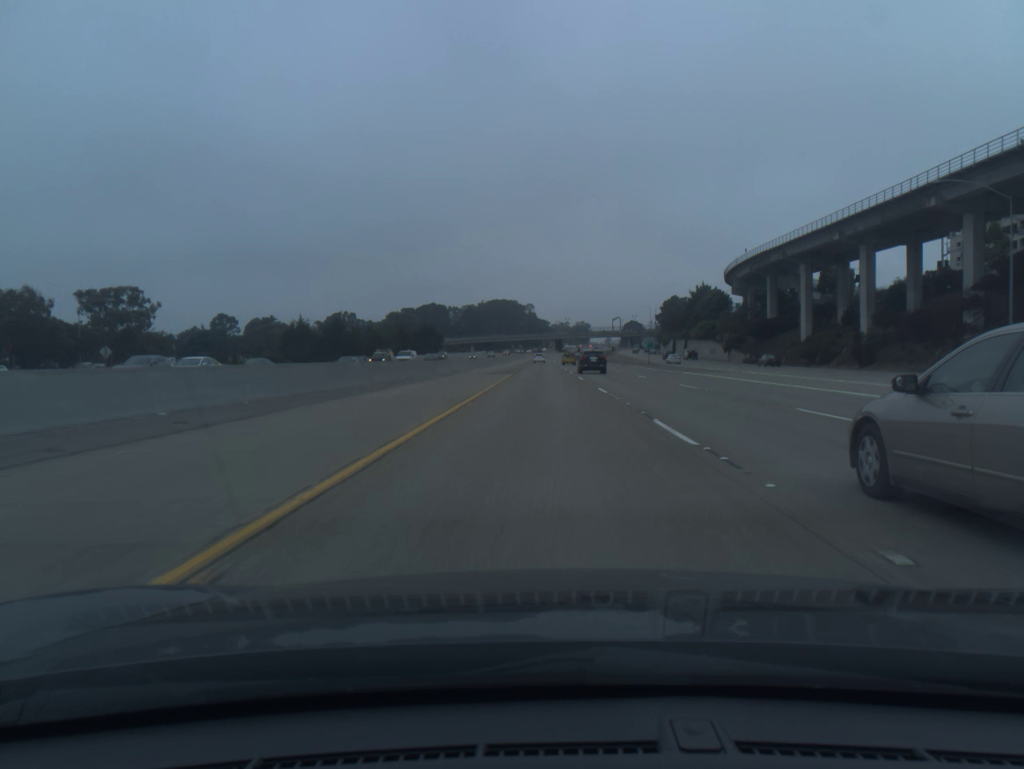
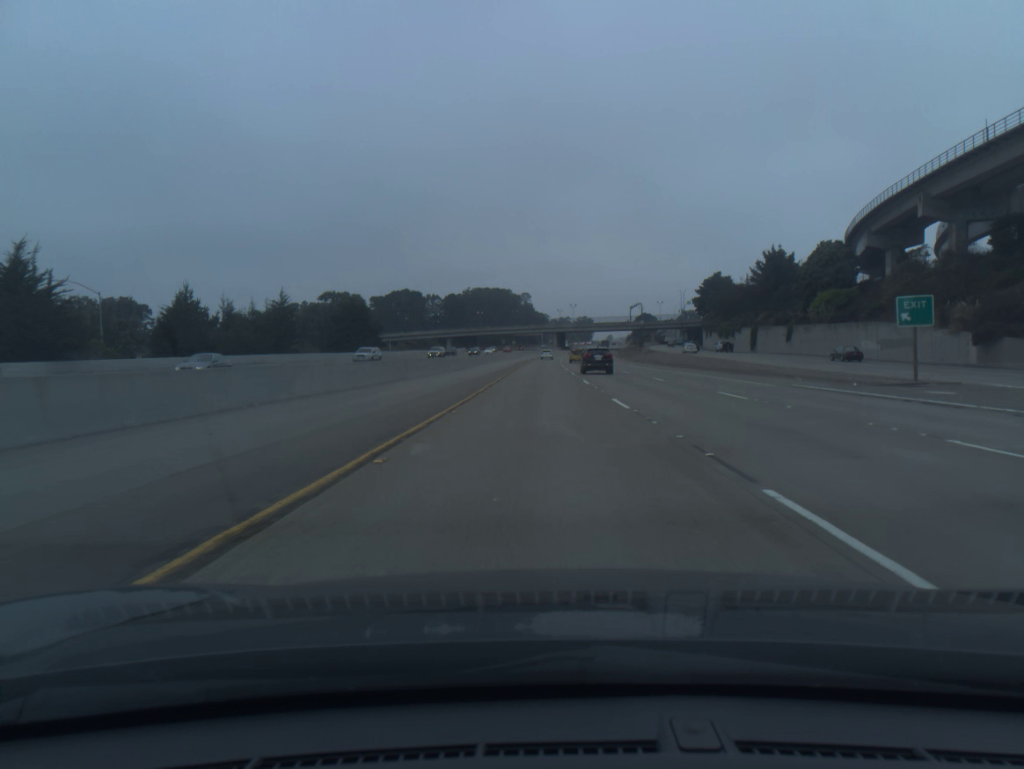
(+0.2, +80.5) m; 0°
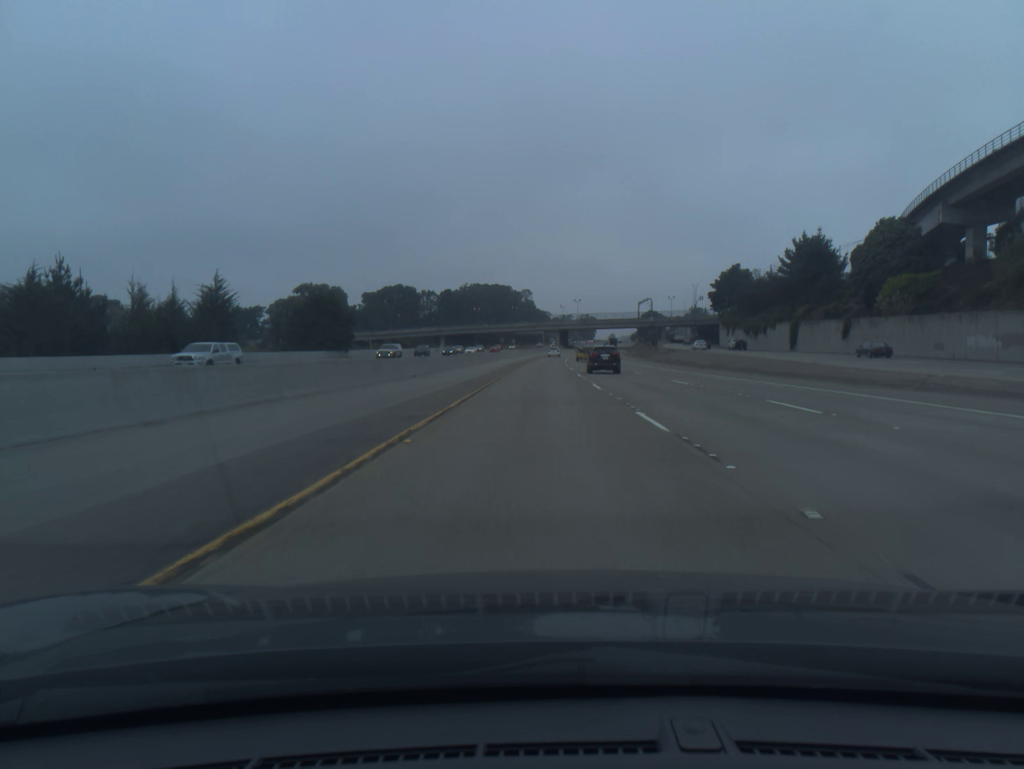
(0.0, +20.0) m; 0°
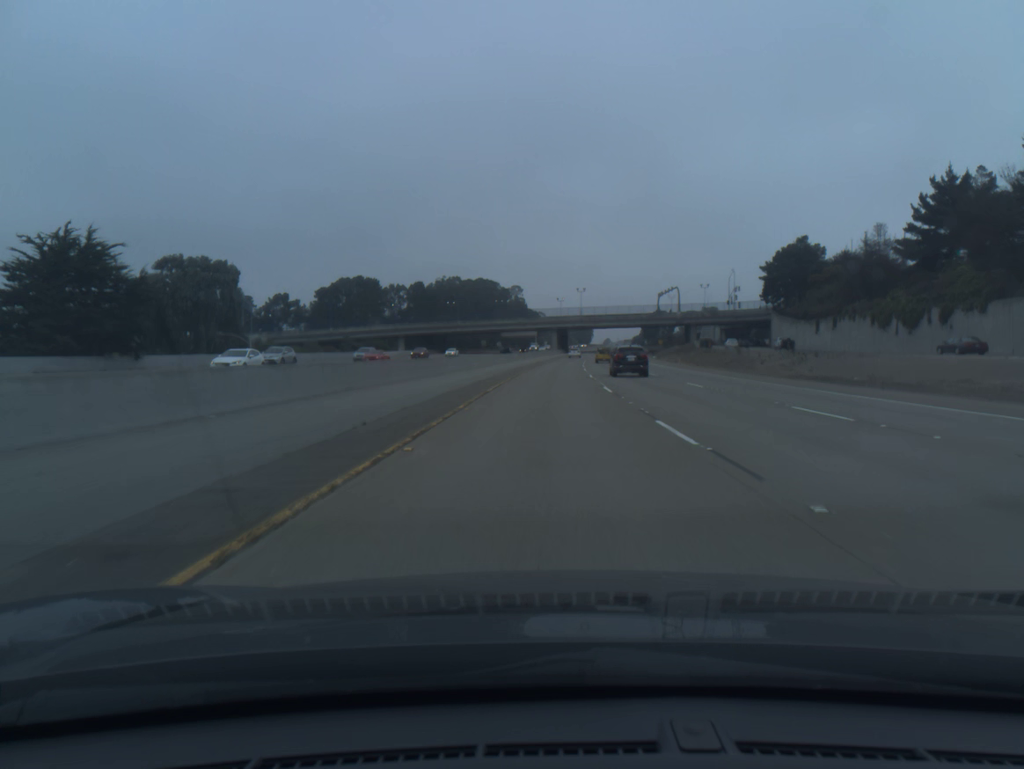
(+0.1, +59.1) m; +1°
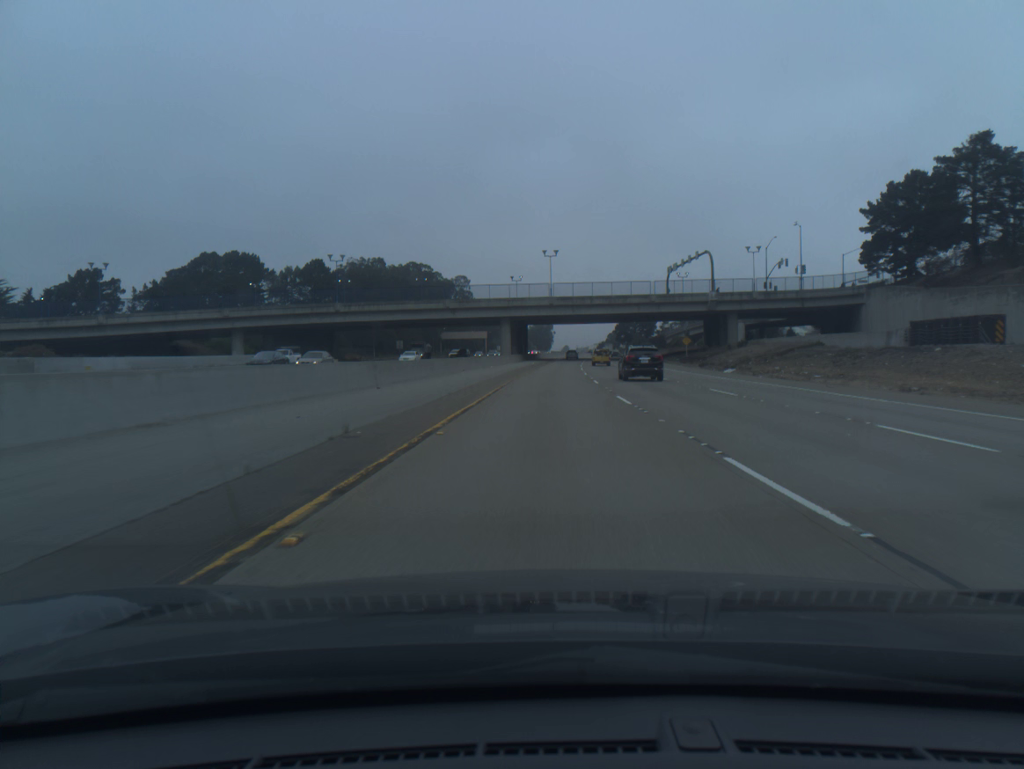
(+1.9, +77.5) m; +3°
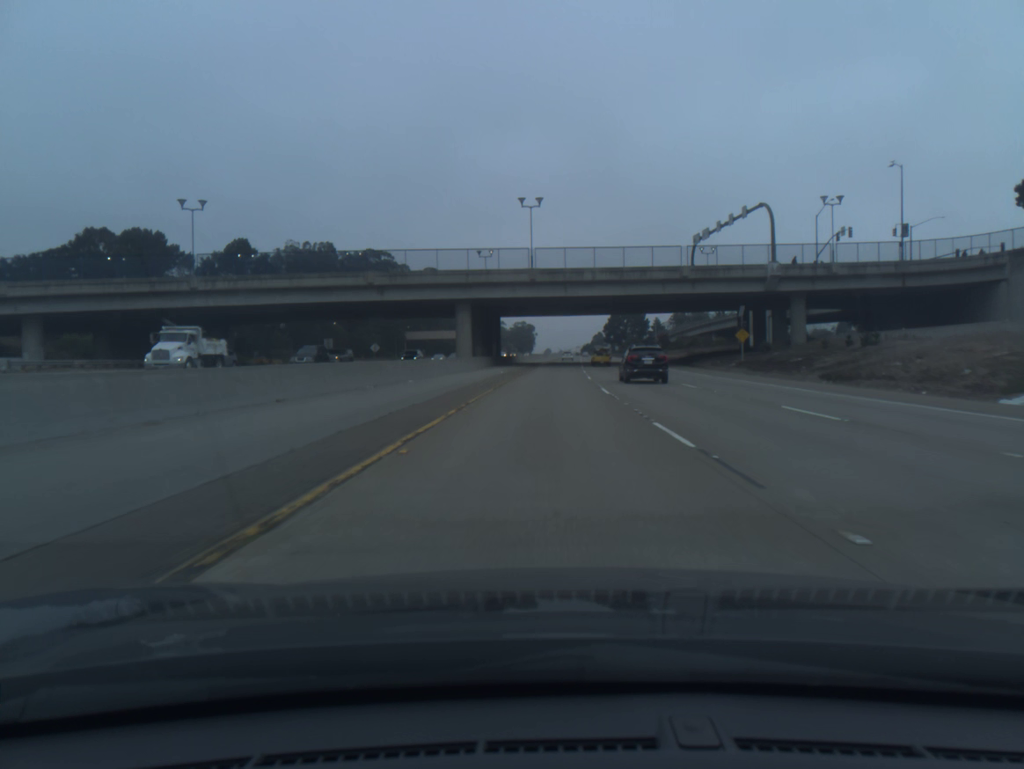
(+0.5, +38.7) m; +1°
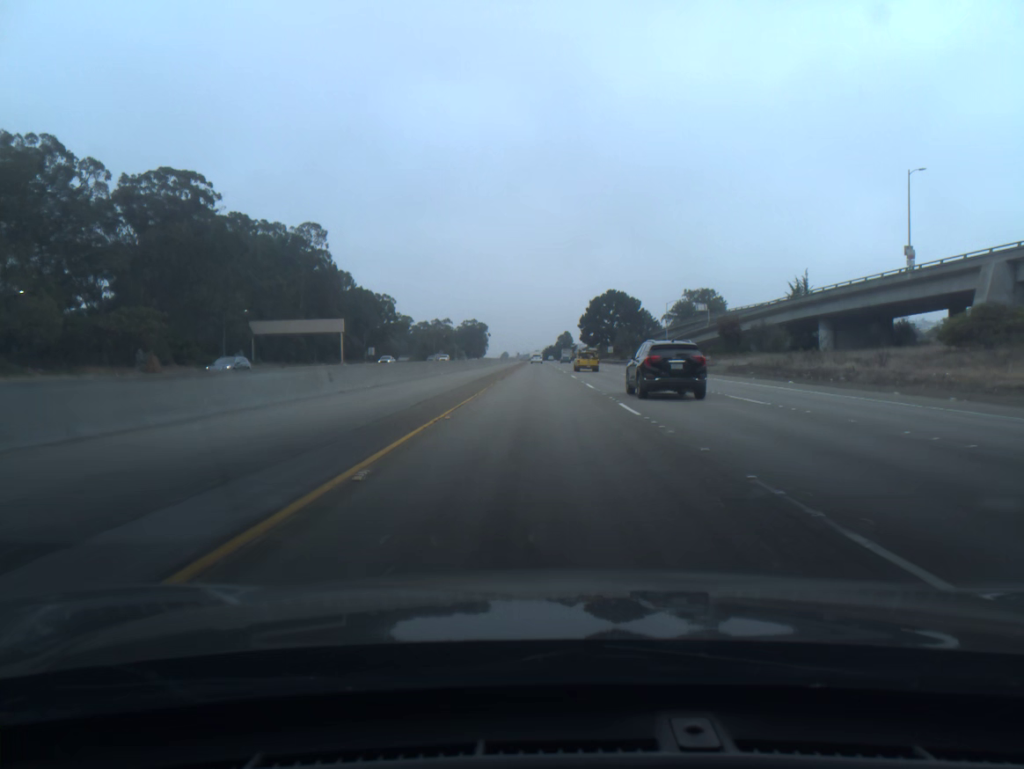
(+3.0, +97.2) m; +3°
